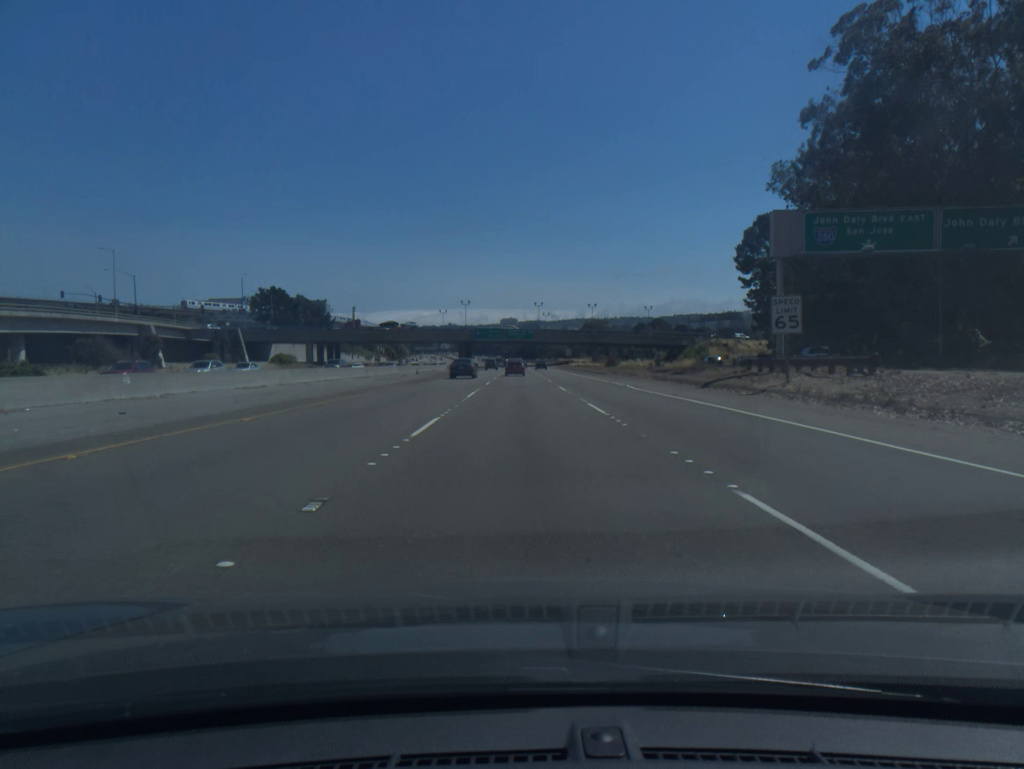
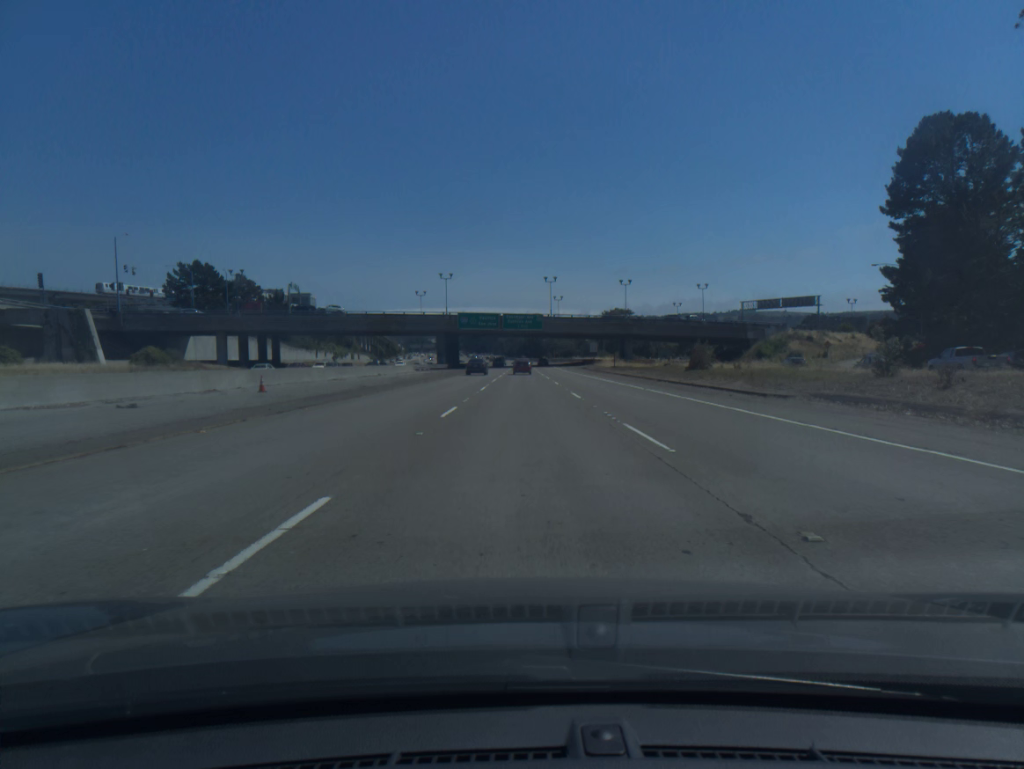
(-0.1, +53.8) m; 0°
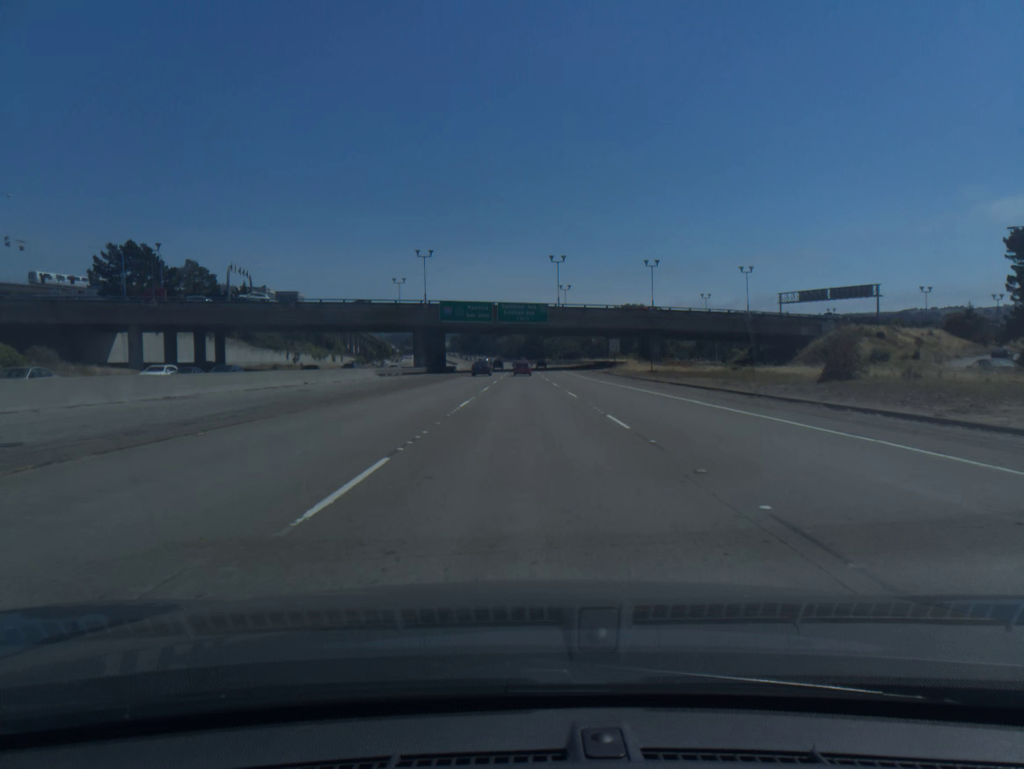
(0.0, +27.1) m; 0°
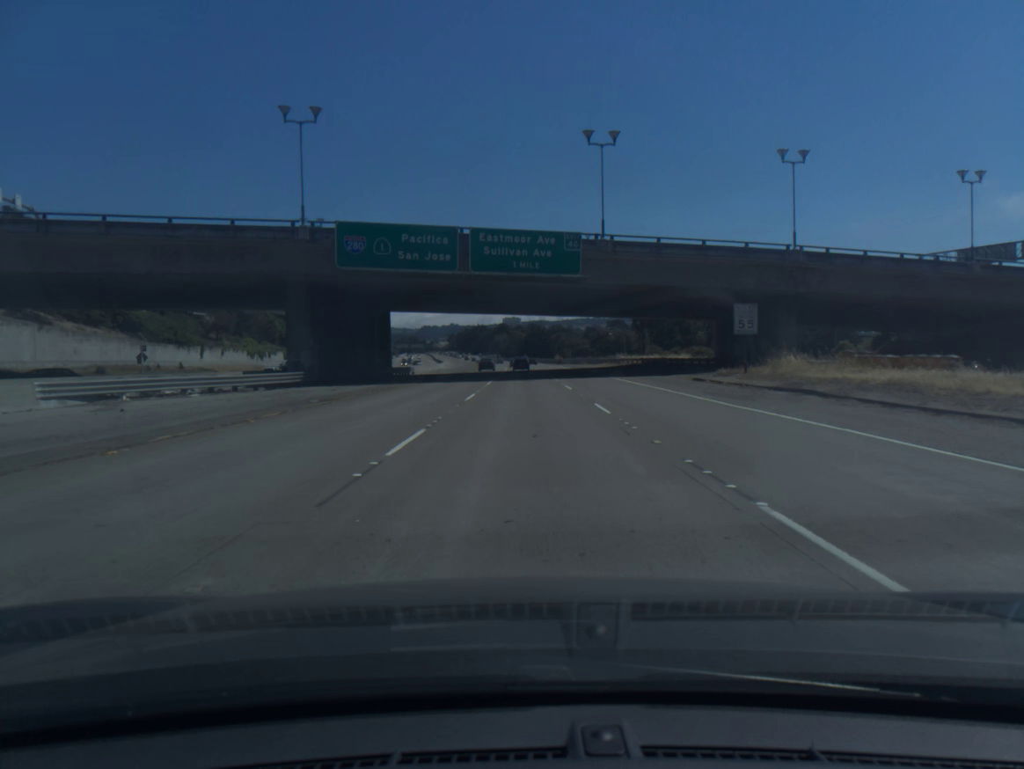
(+0.1, +55.4) m; 0°
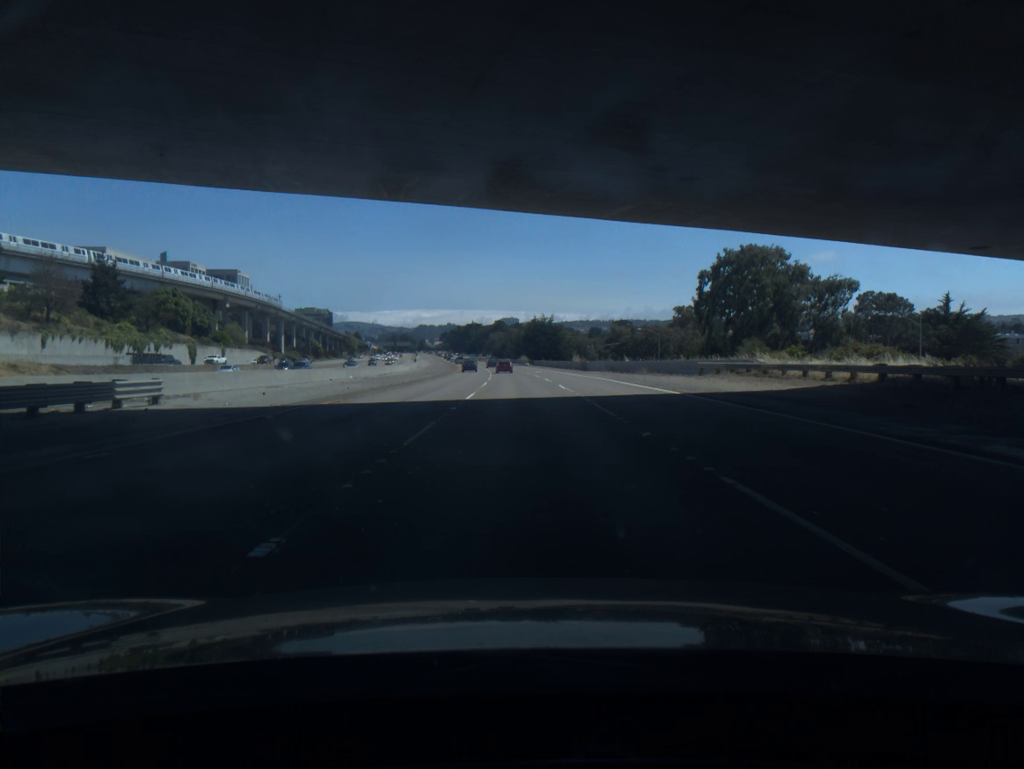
(0.0, +56.9) m; 0°
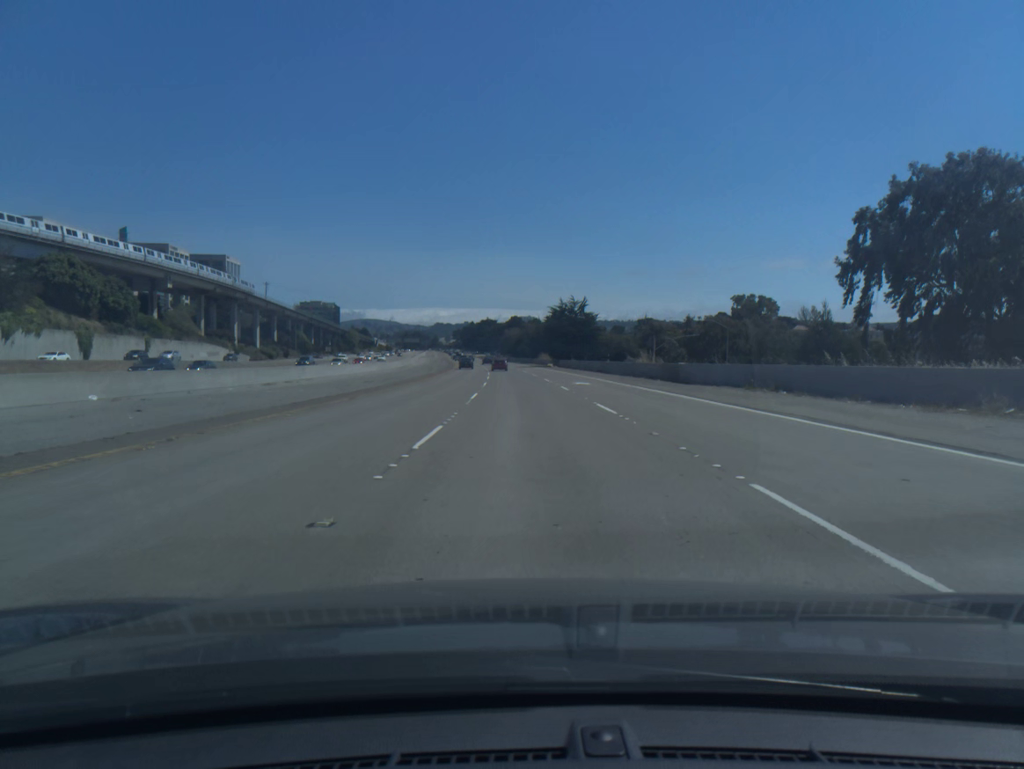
(-0.3, +43.0) m; -1°
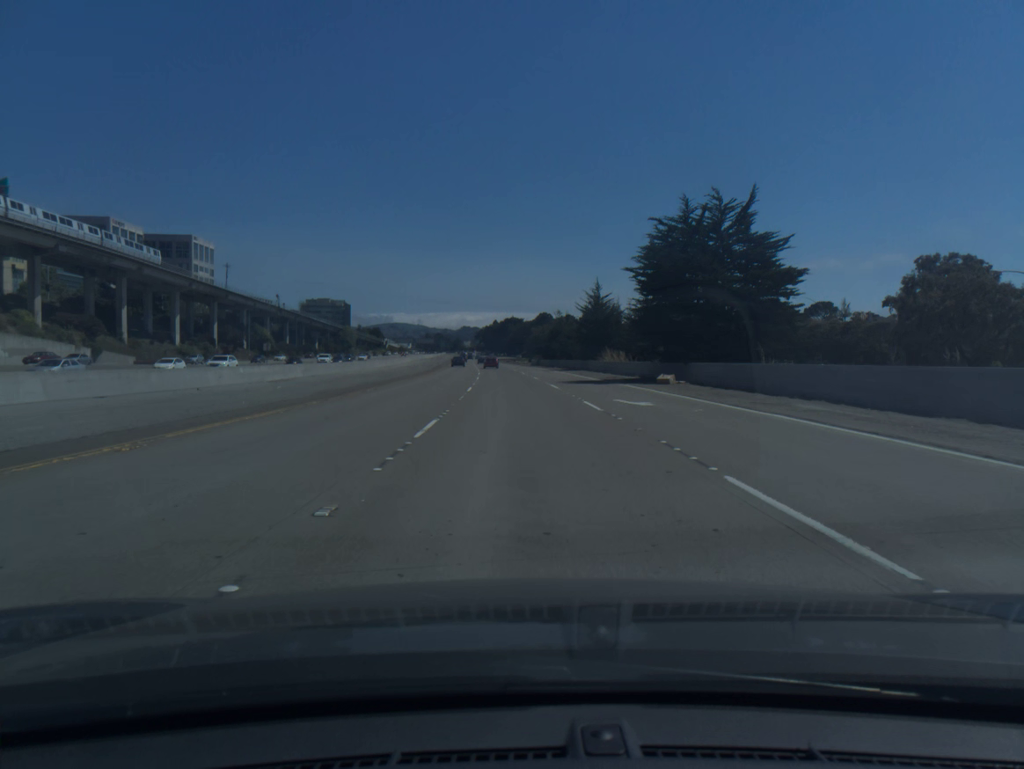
(-1.3, +72.1) m; -2°
